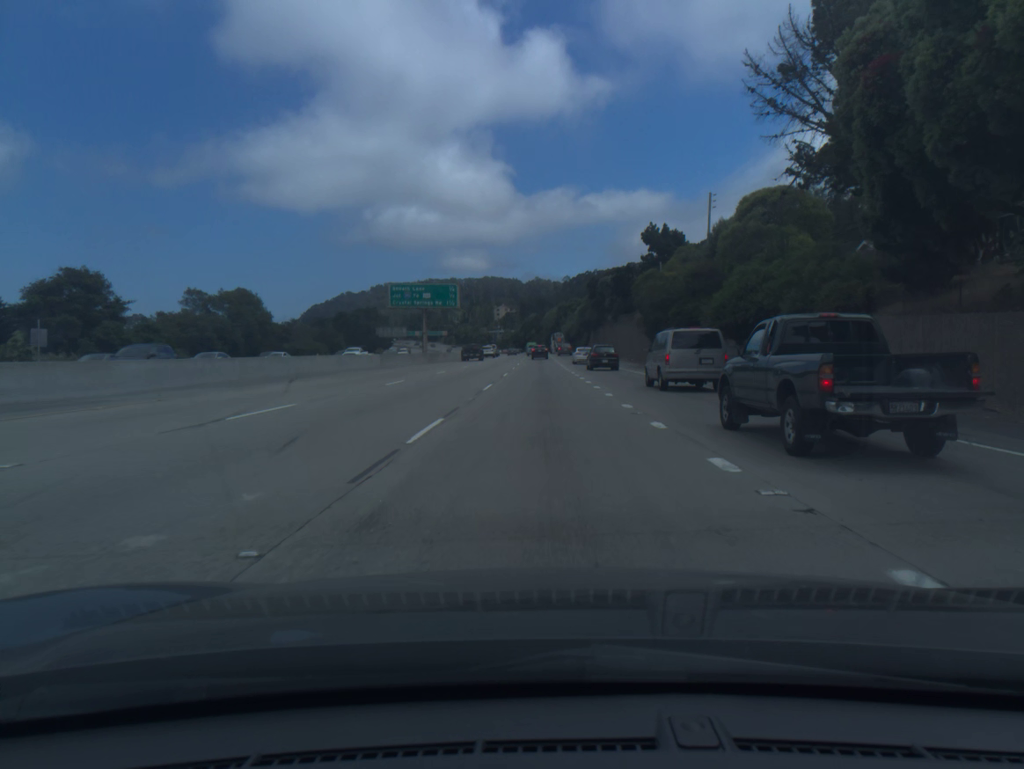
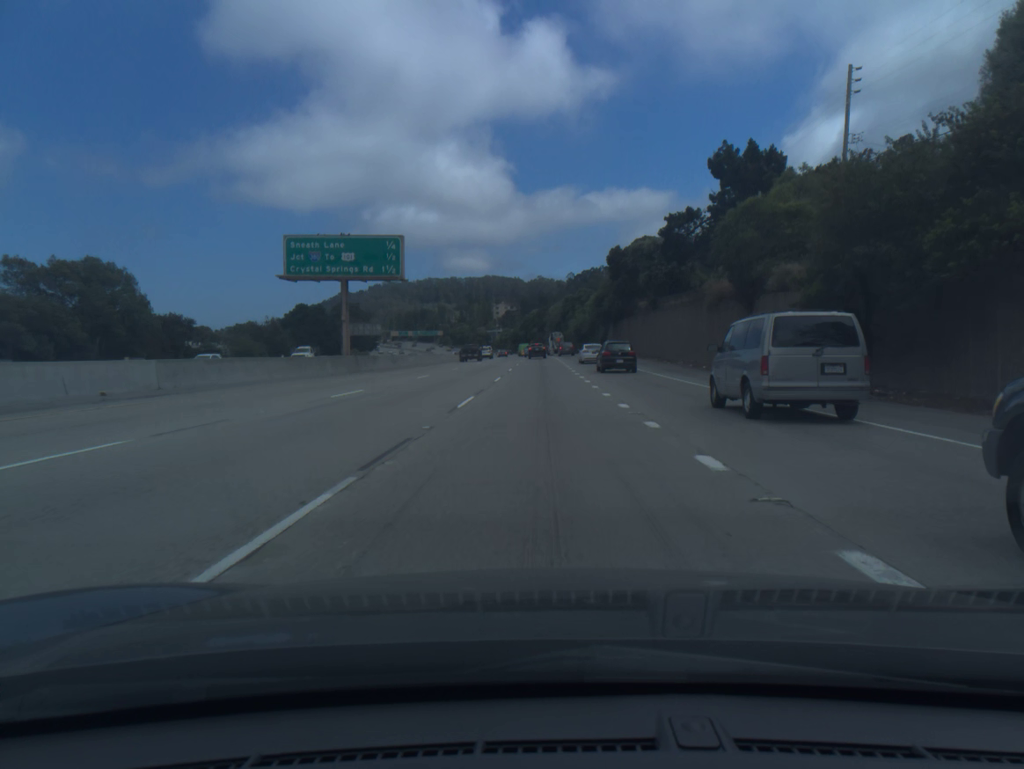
(-0.1, +35.6) m; 0°
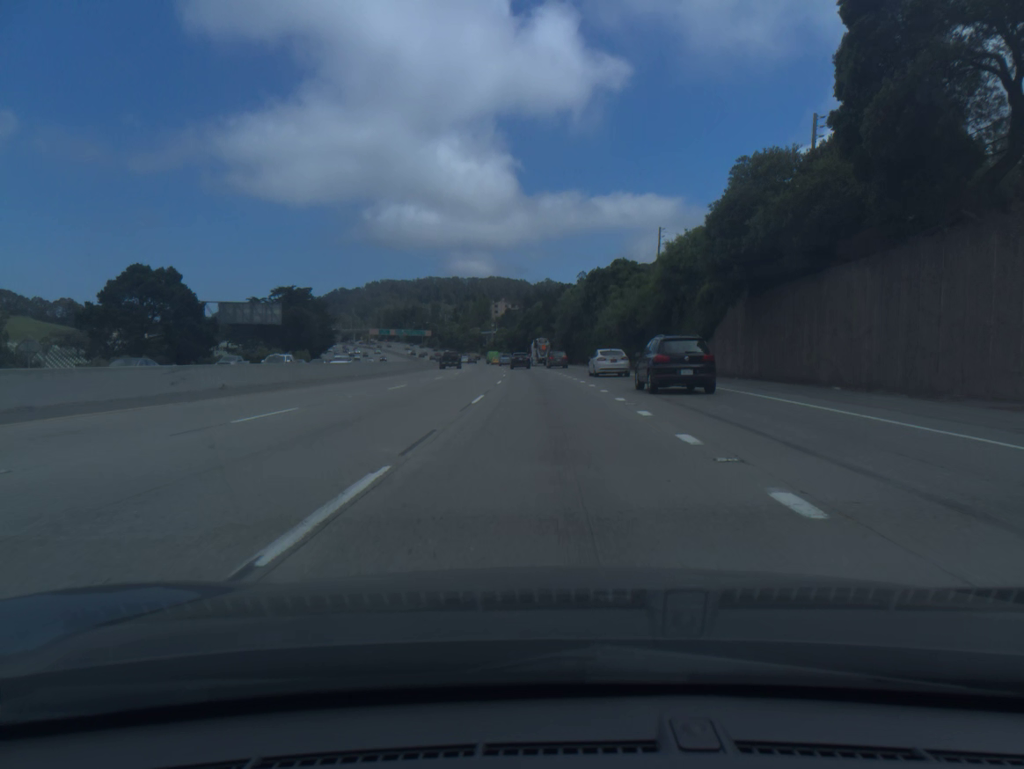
(-0.2, +69.9) m; 0°
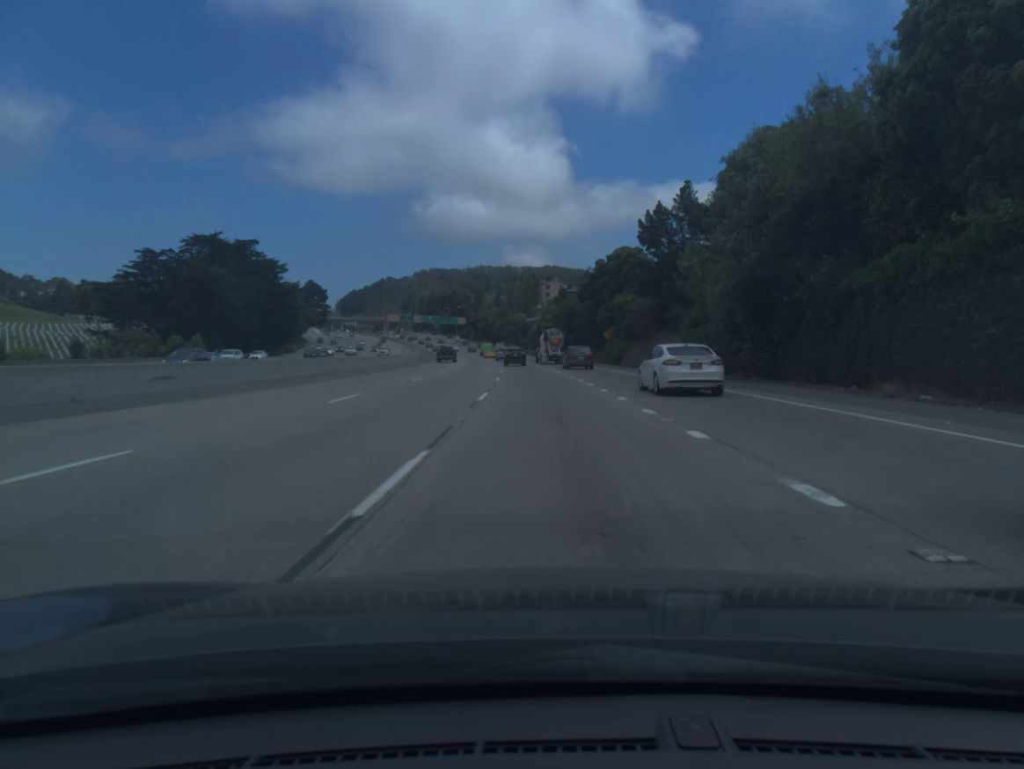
(-2.6, +84.4) m; -4°
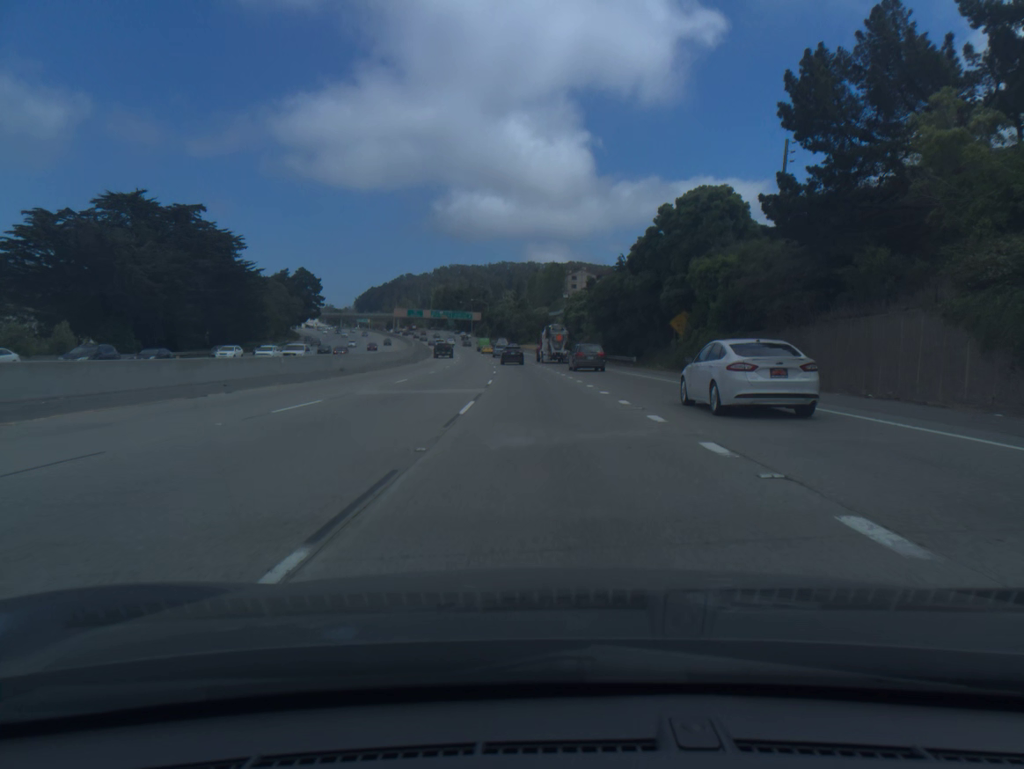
(-0.5, +33.3) m; -2°
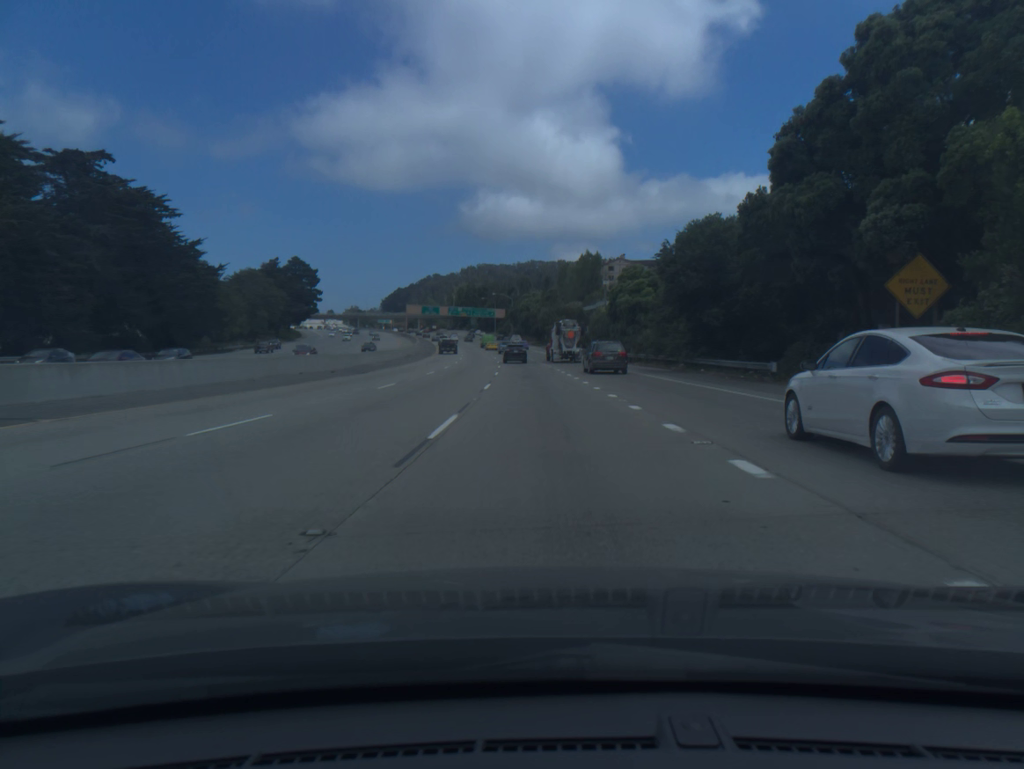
(-0.6, +33.0) m; -2°
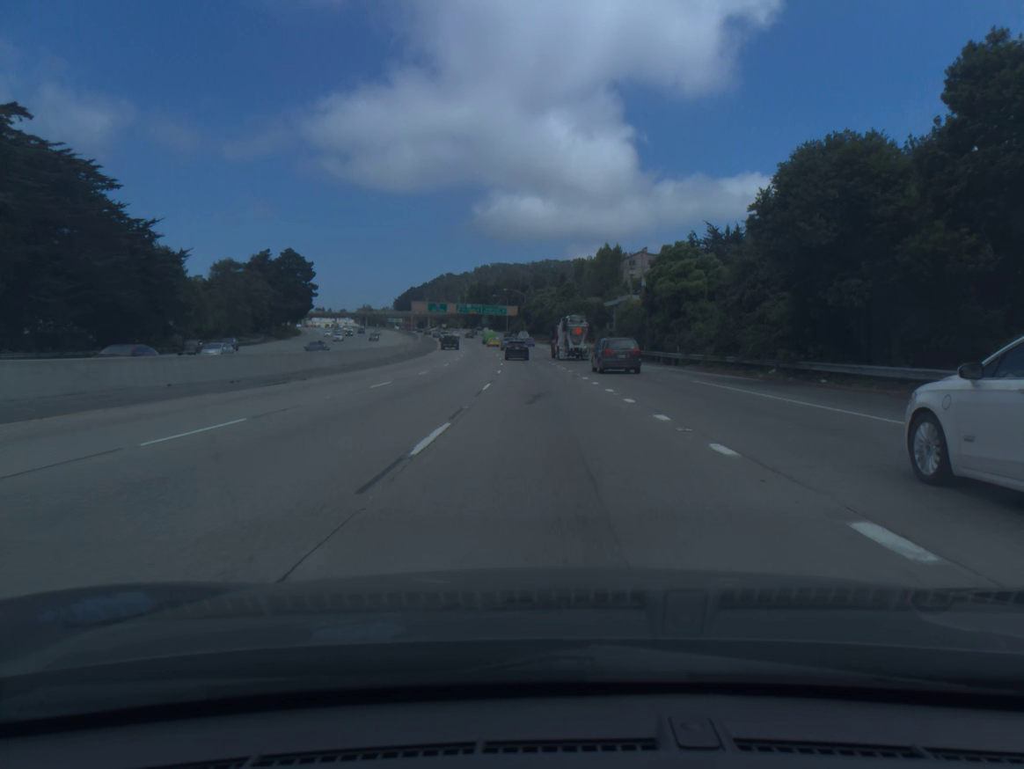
(-0.2, +16.4) m; -1°
